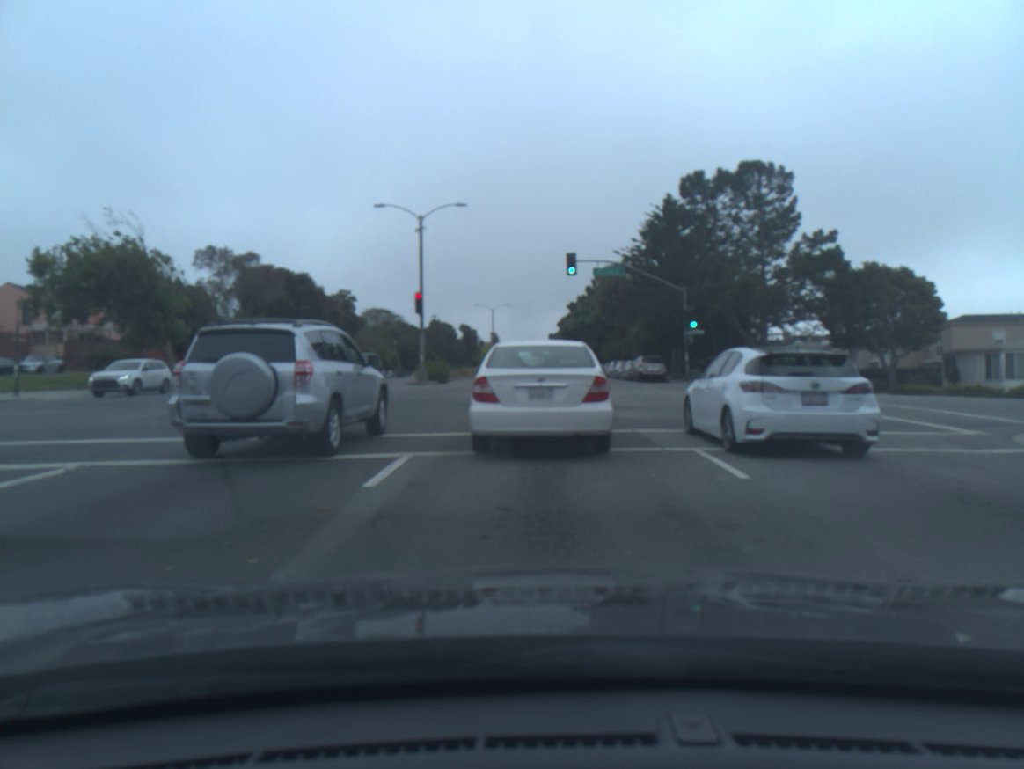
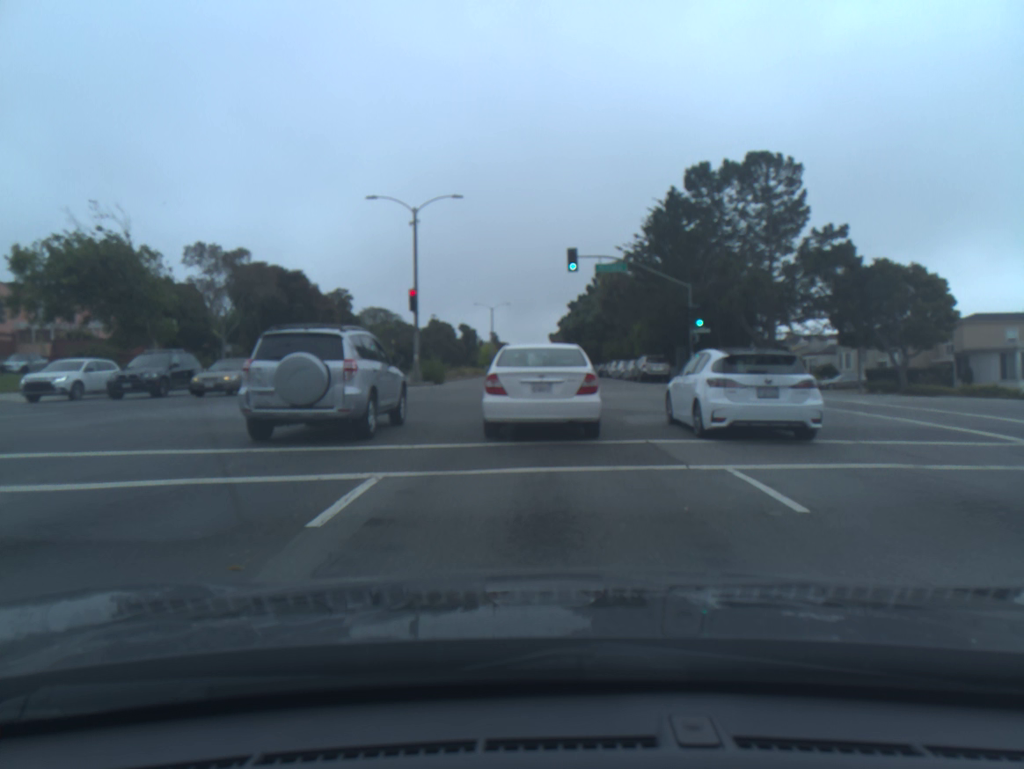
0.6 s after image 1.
(0.0, +1.7) m; -1°
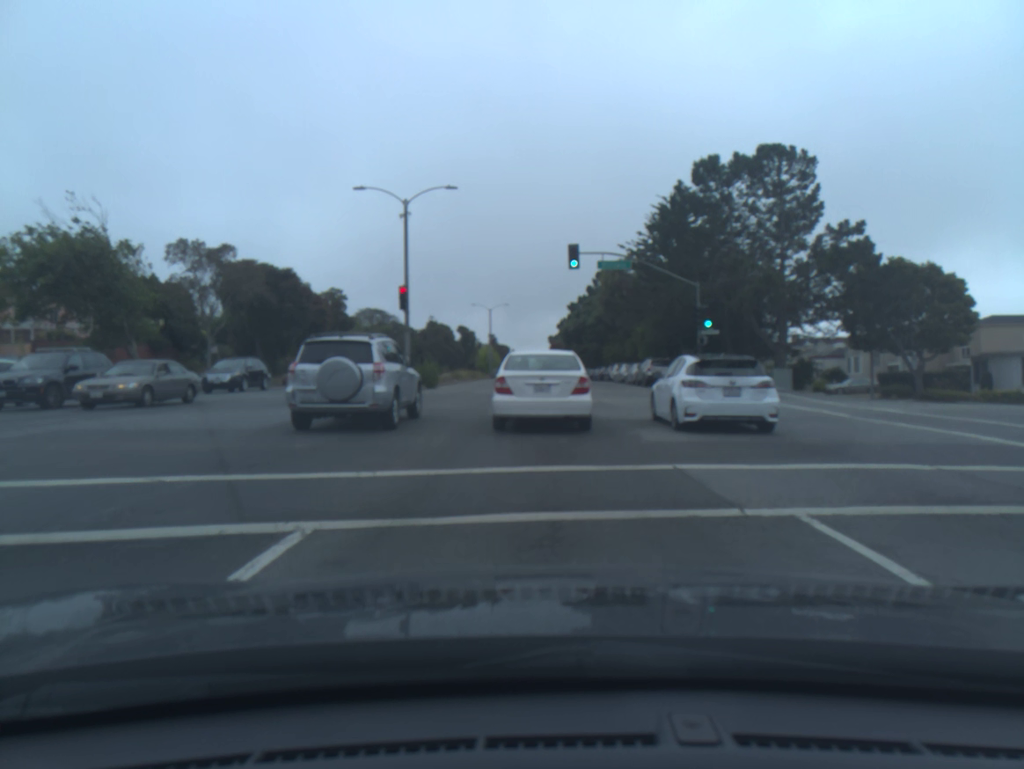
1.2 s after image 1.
(0.0, +2.3) m; -1°
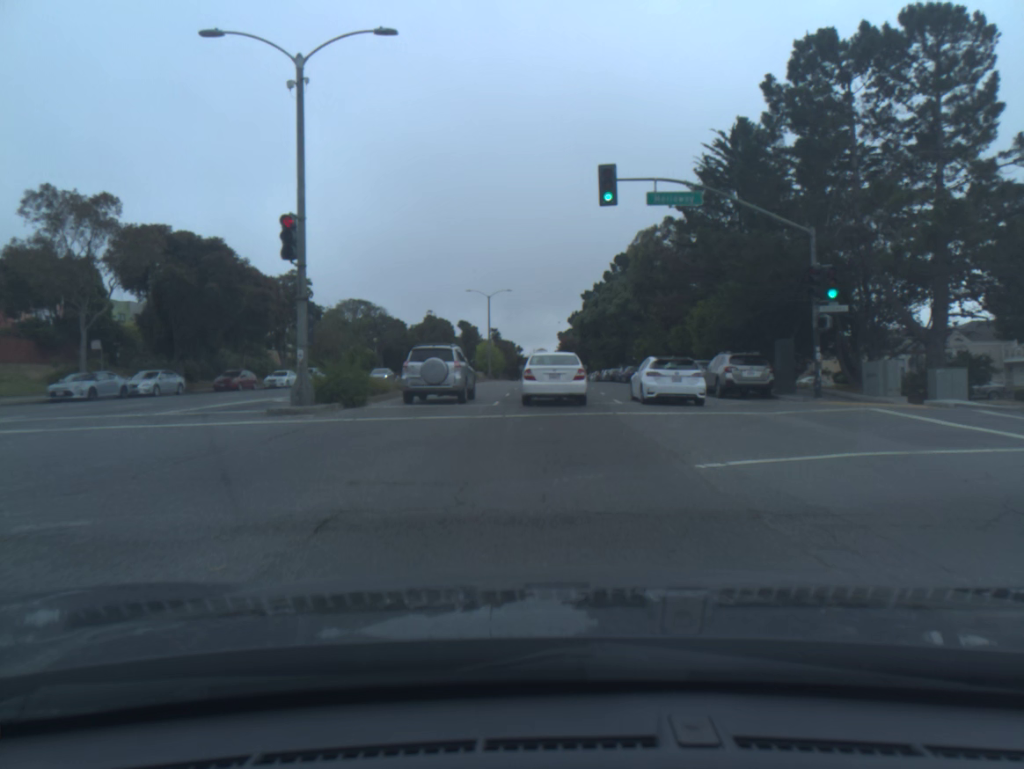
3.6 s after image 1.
(-0.1, +16.2) m; -1°
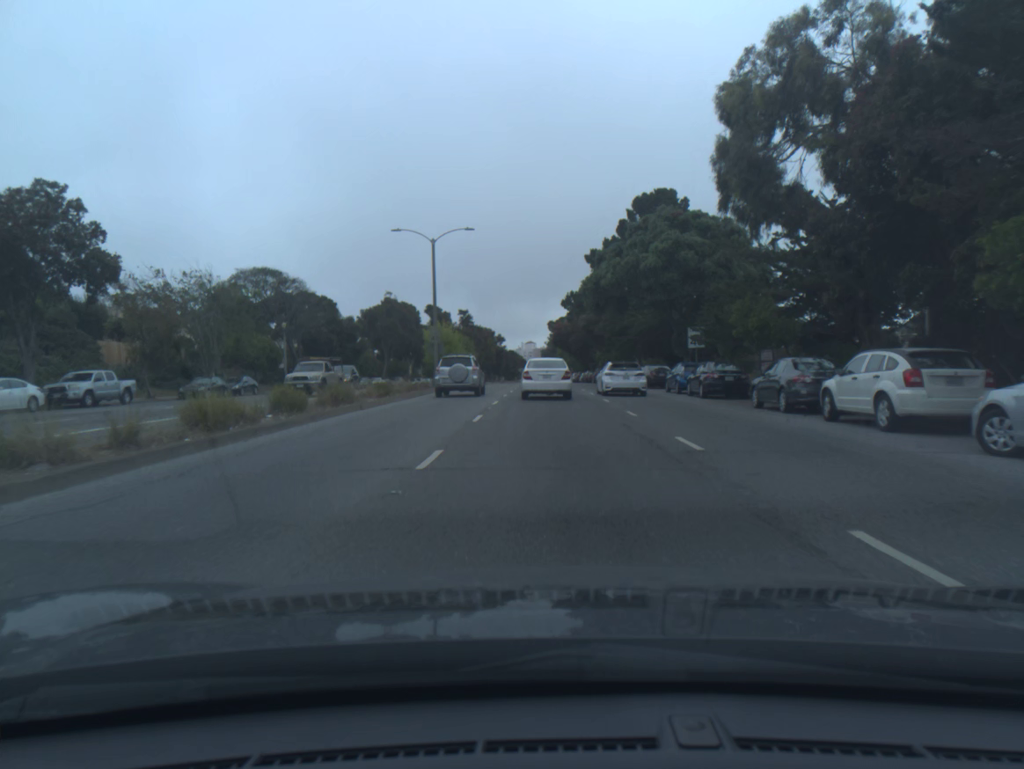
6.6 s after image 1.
(+0.1, +32.8) m; +1°
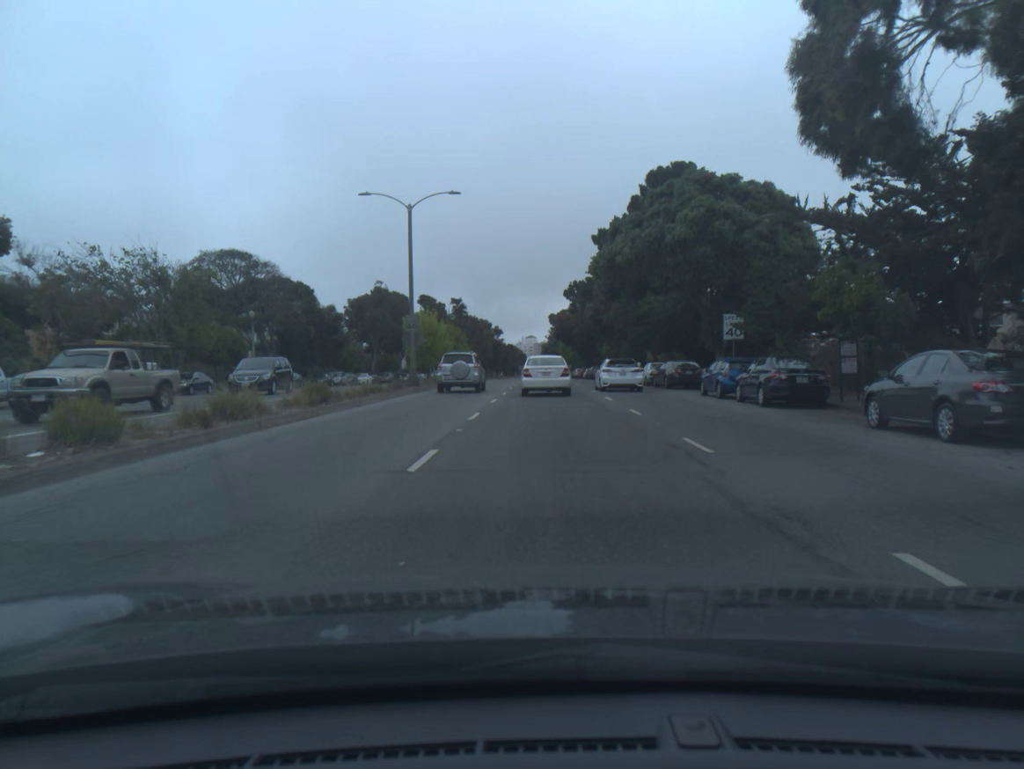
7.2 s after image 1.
(0.0, +8.0) m; 0°
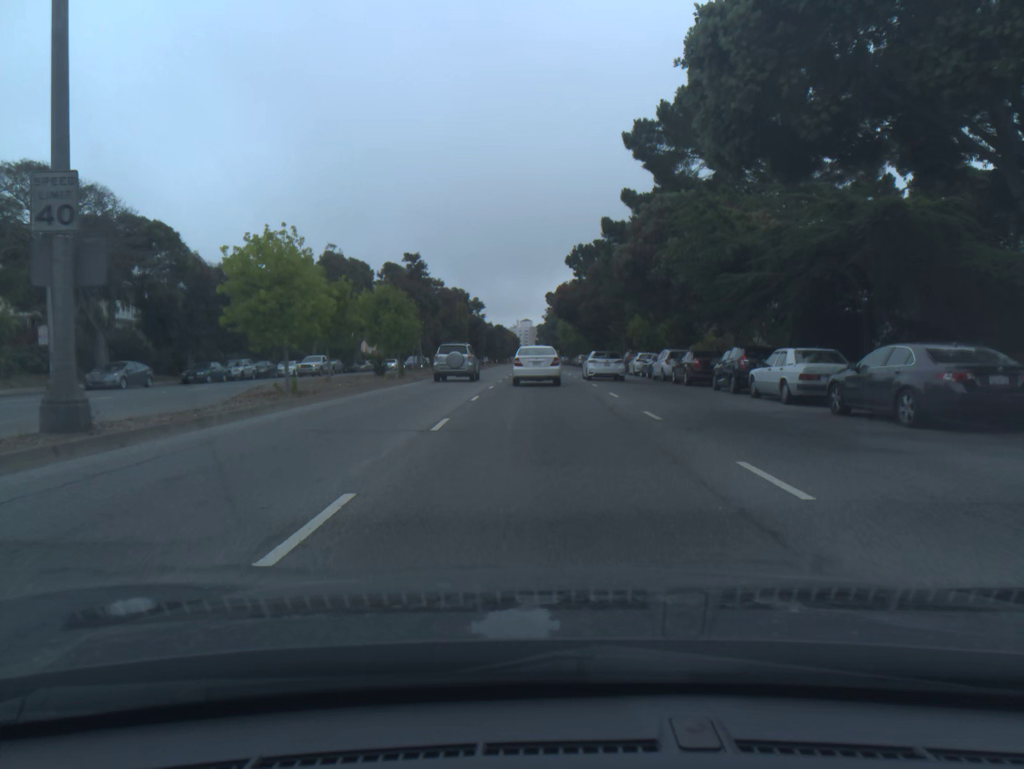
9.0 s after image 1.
(0.0, +25.9) m; 0°
